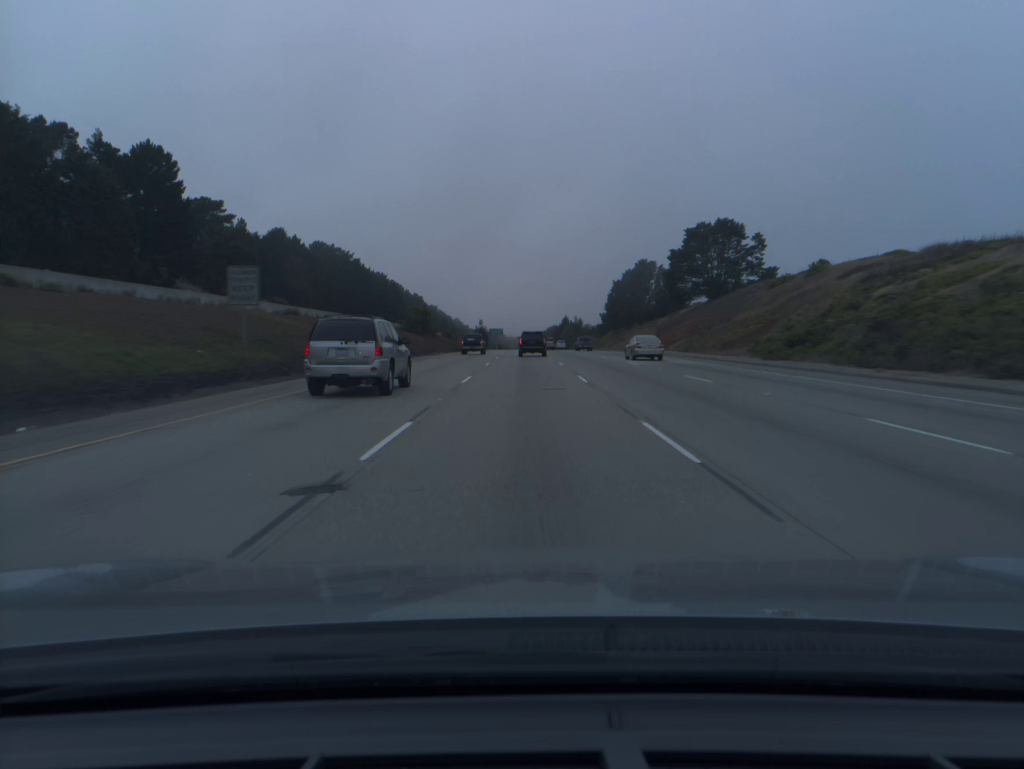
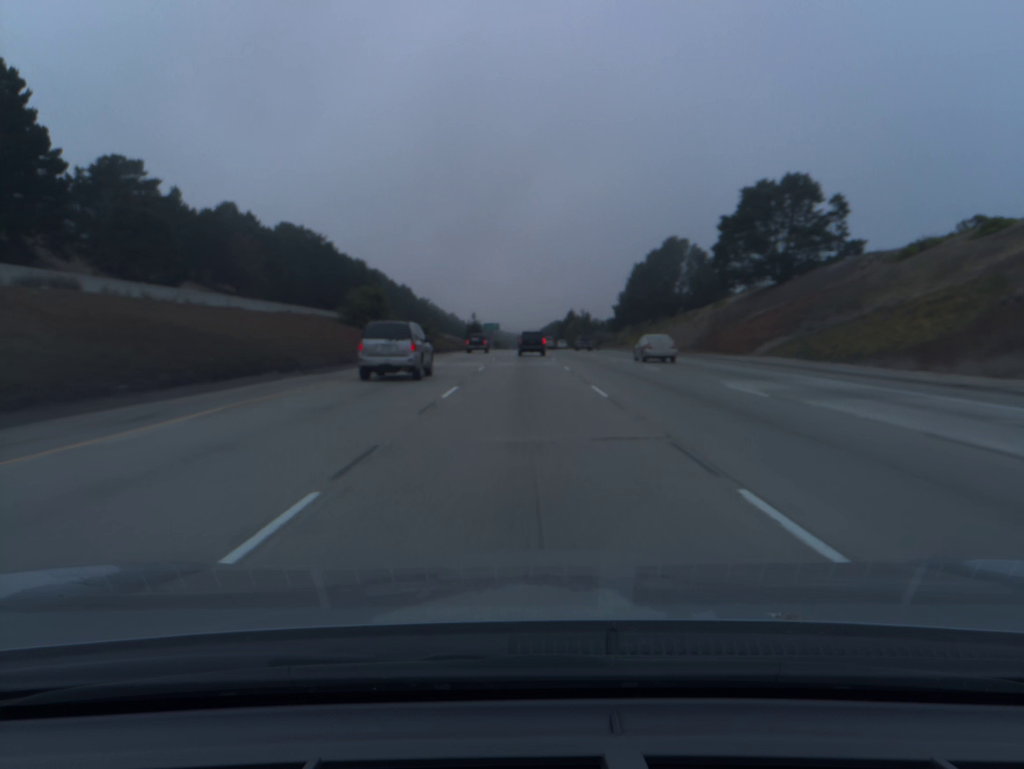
(0.0, +34.5) m; 0°
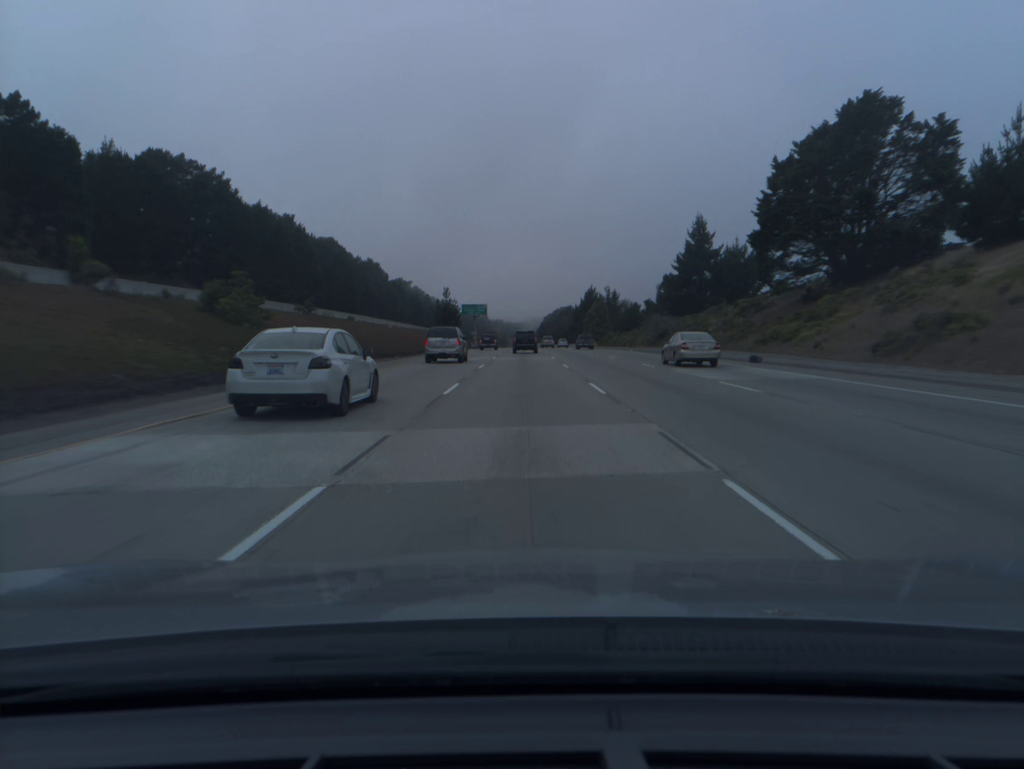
(0.0, +87.6) m; 0°
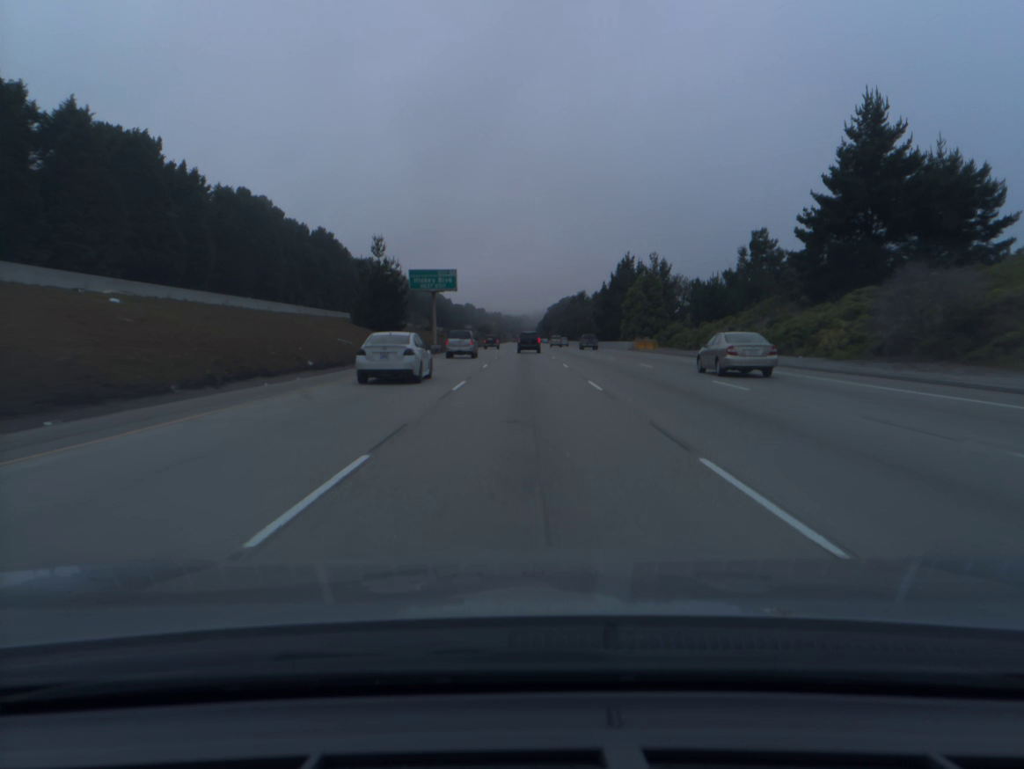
(-0.1, +71.5) m; 0°
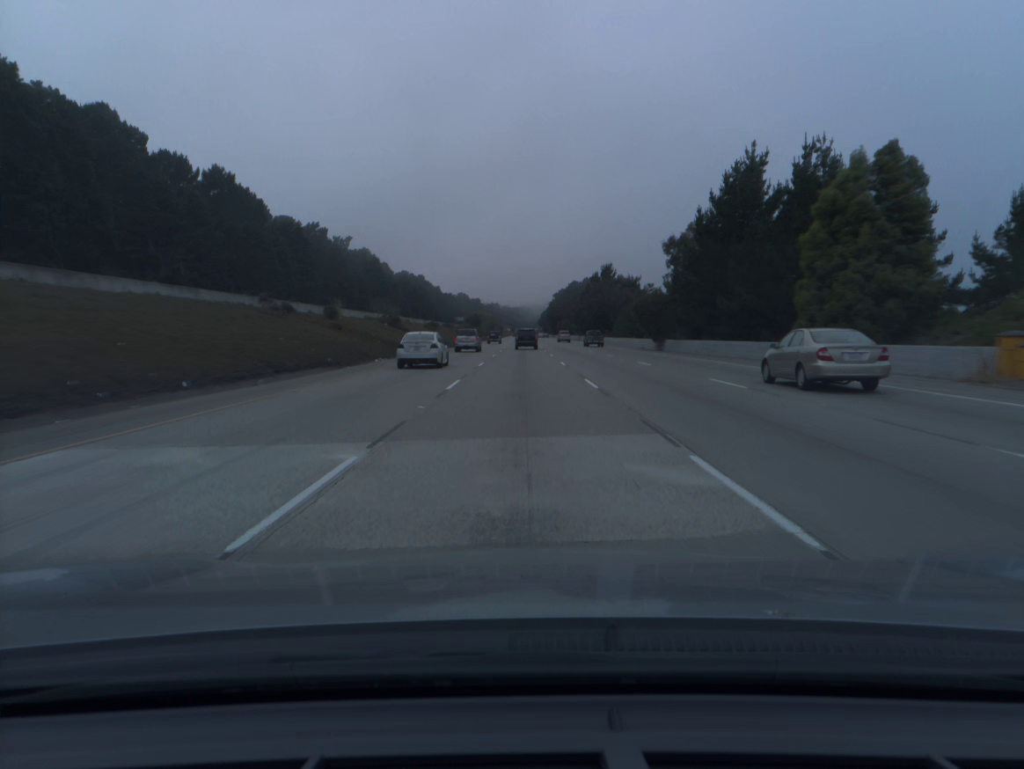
(+0.1, +73.0) m; 0°
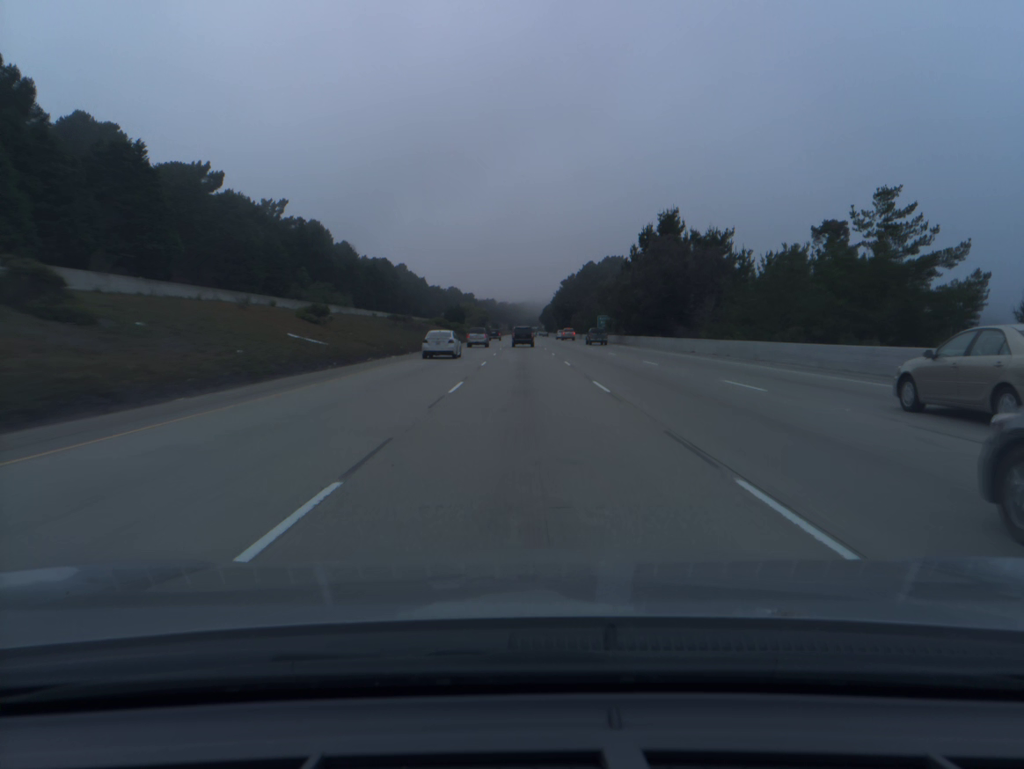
(-0.1, +74.5) m; 0°
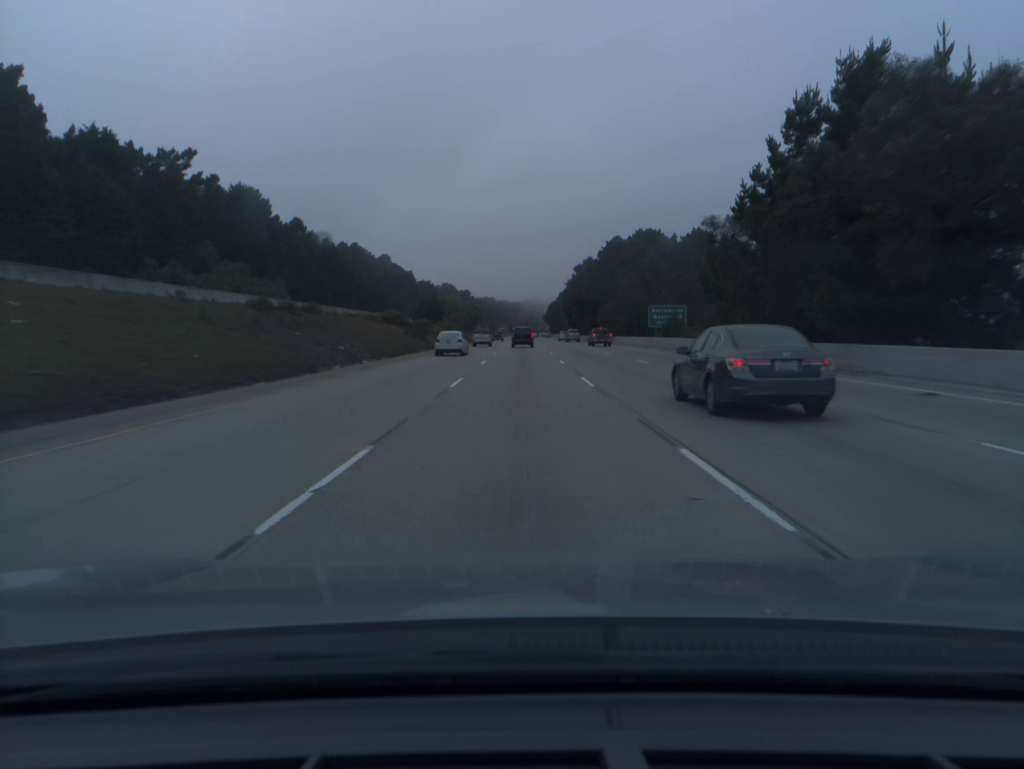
(+0.1, +56.4) m; 0°
